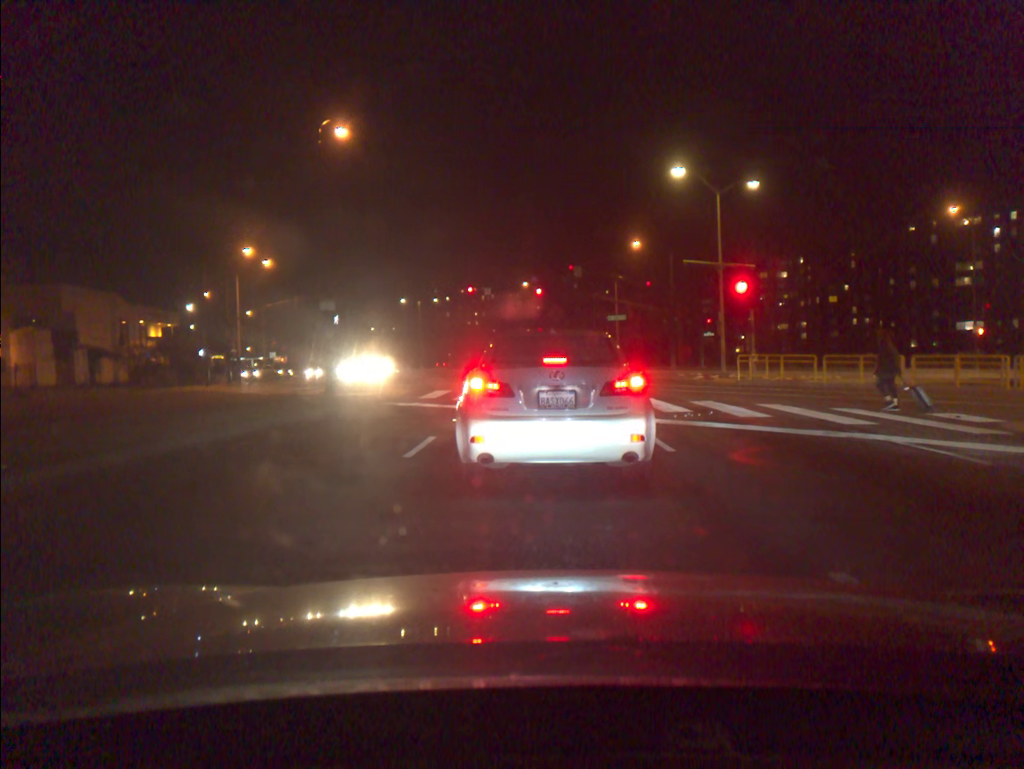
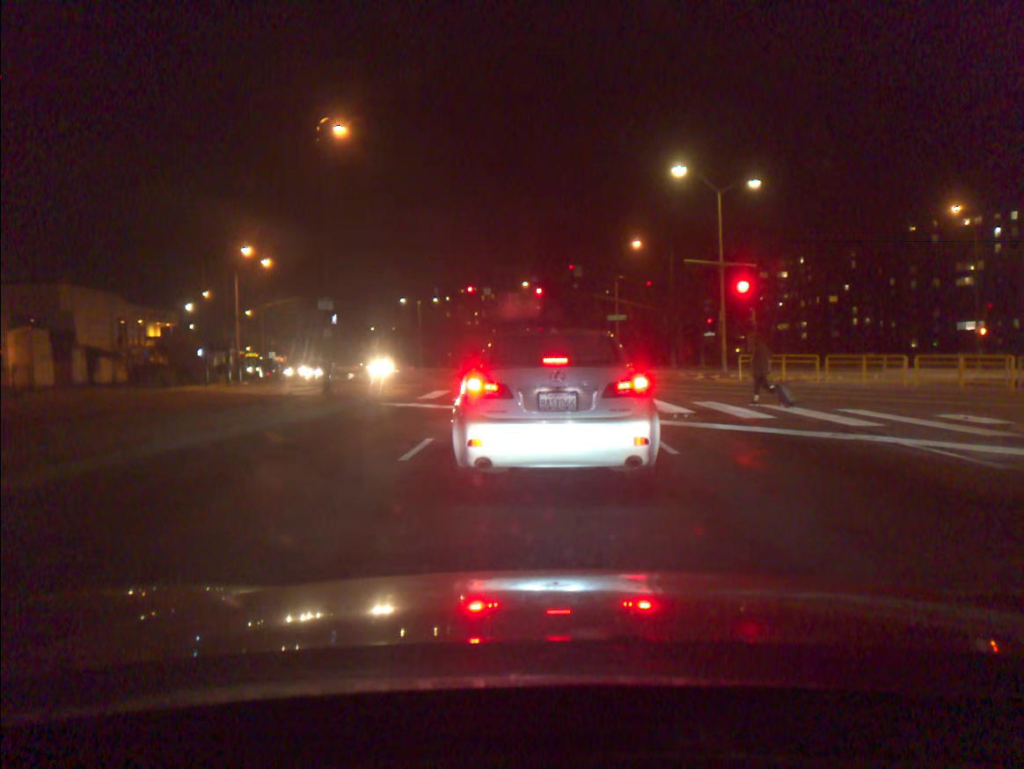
(0.0, +0.3) m; 0°
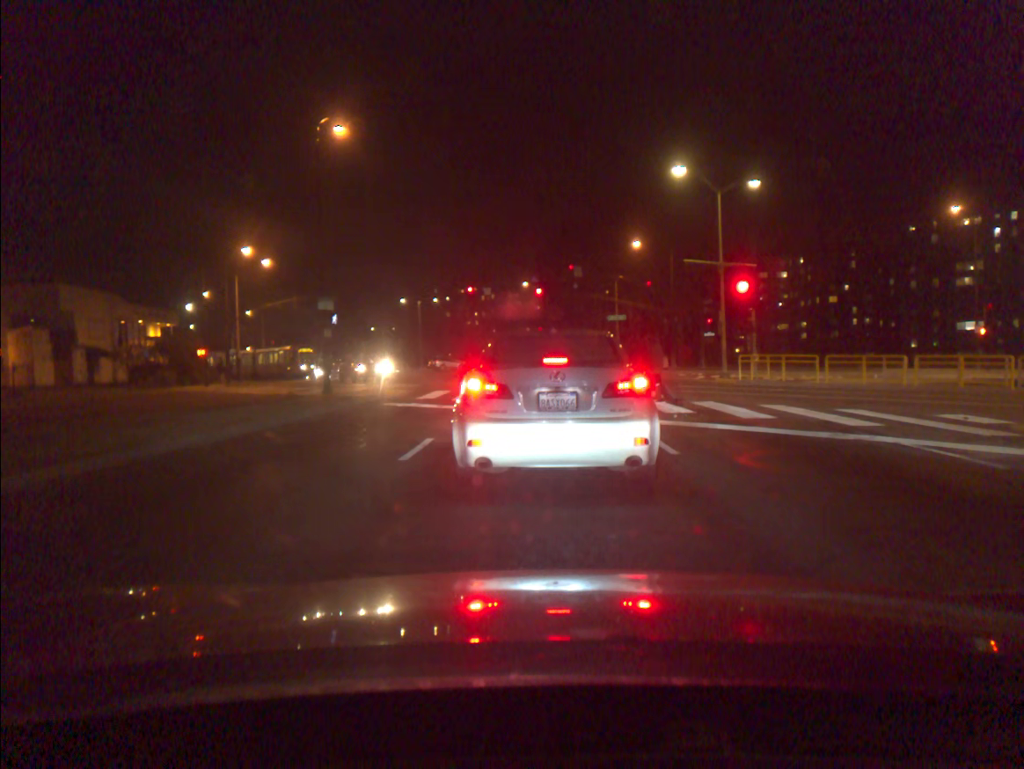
(0.0, 0.0) m; 0°
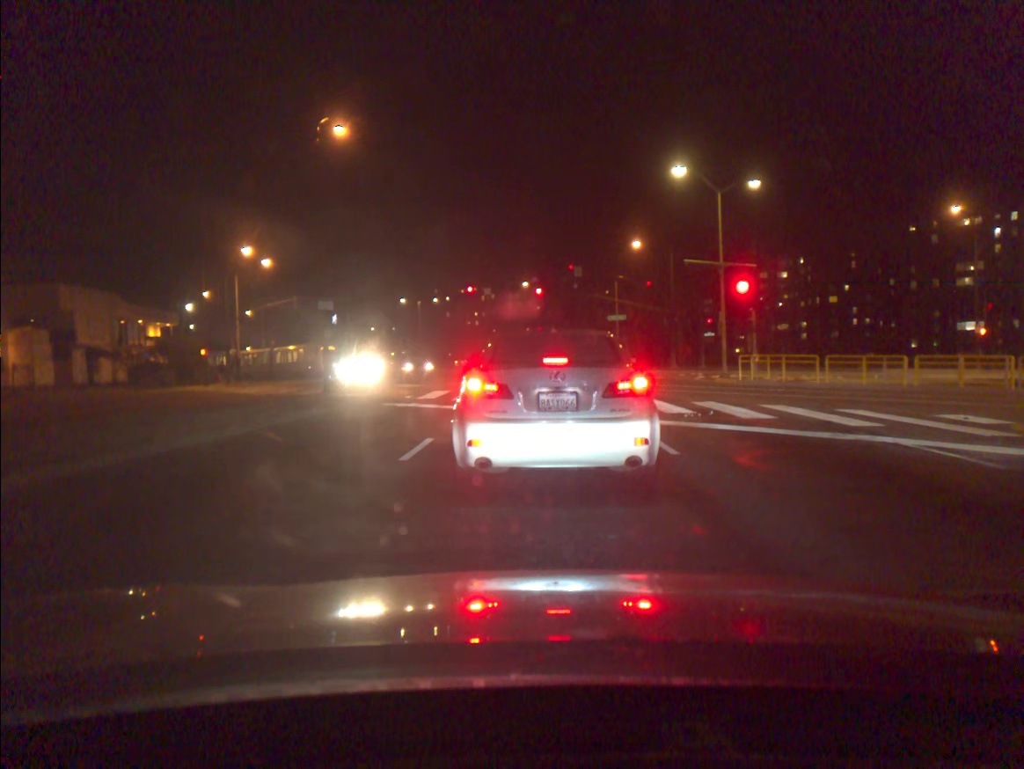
(0.0, 0.0) m; 0°
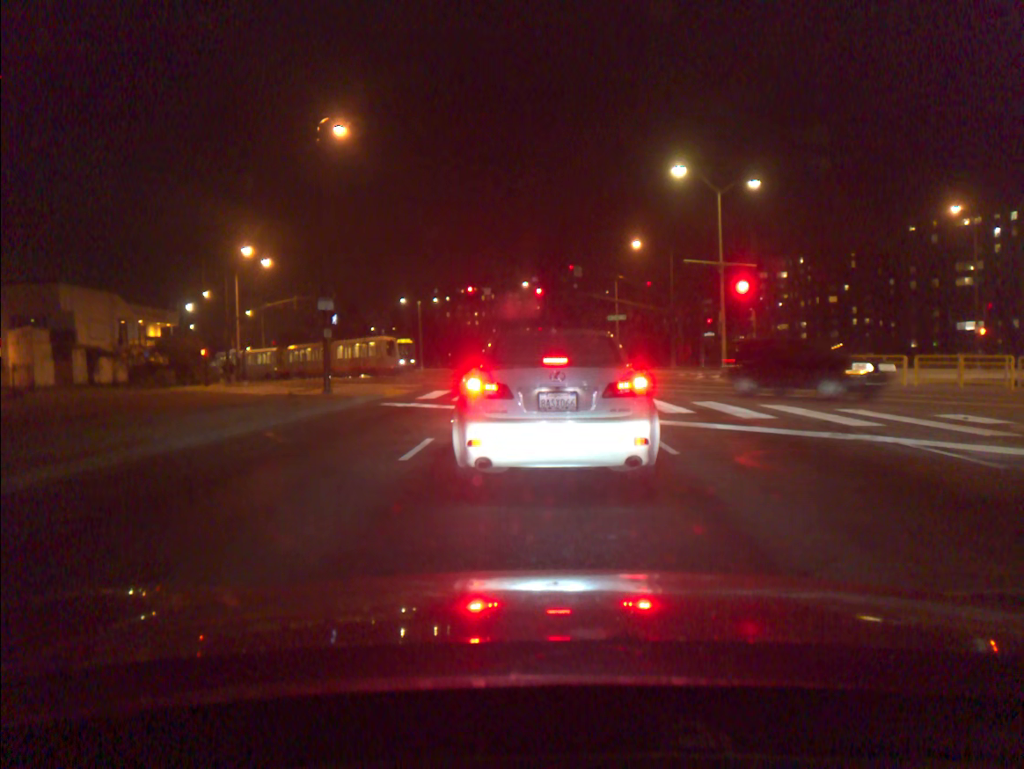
(0.0, 0.0) m; 0°
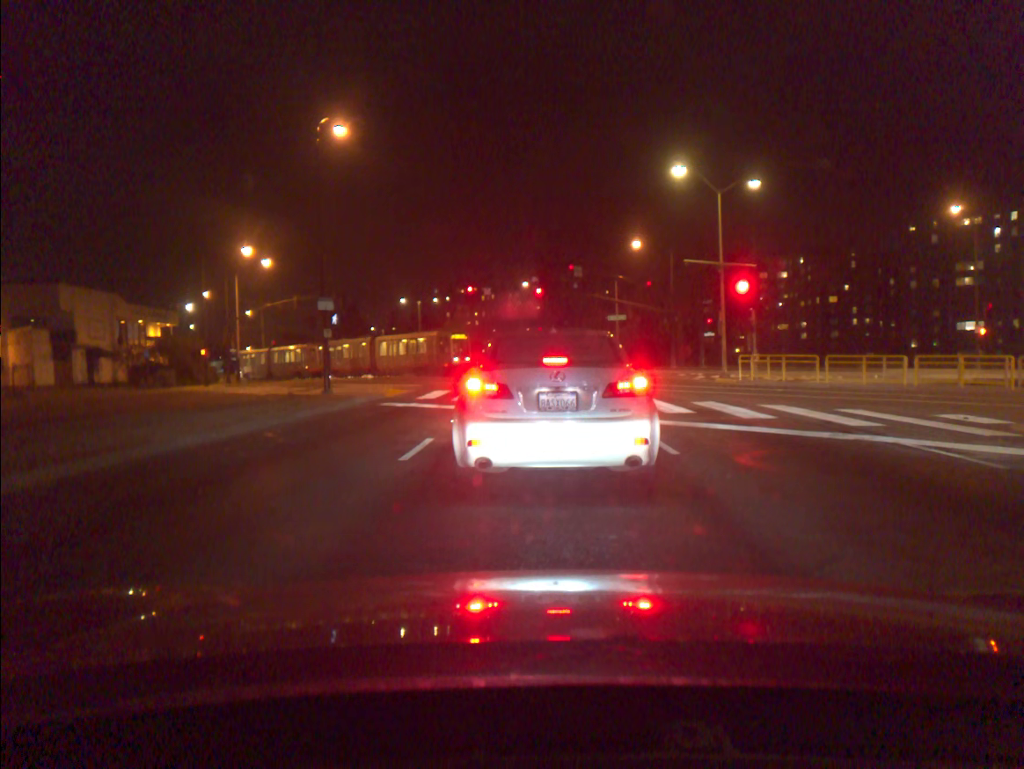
(0.0, 0.0) m; 0°
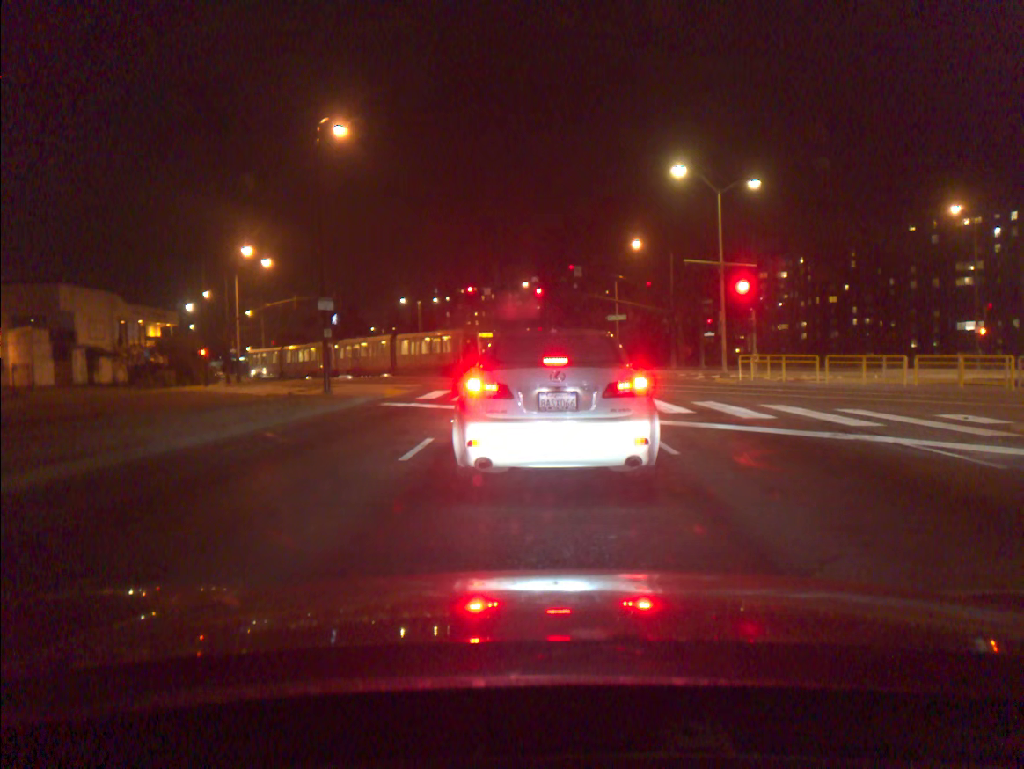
(0.0, 0.0) m; 0°
